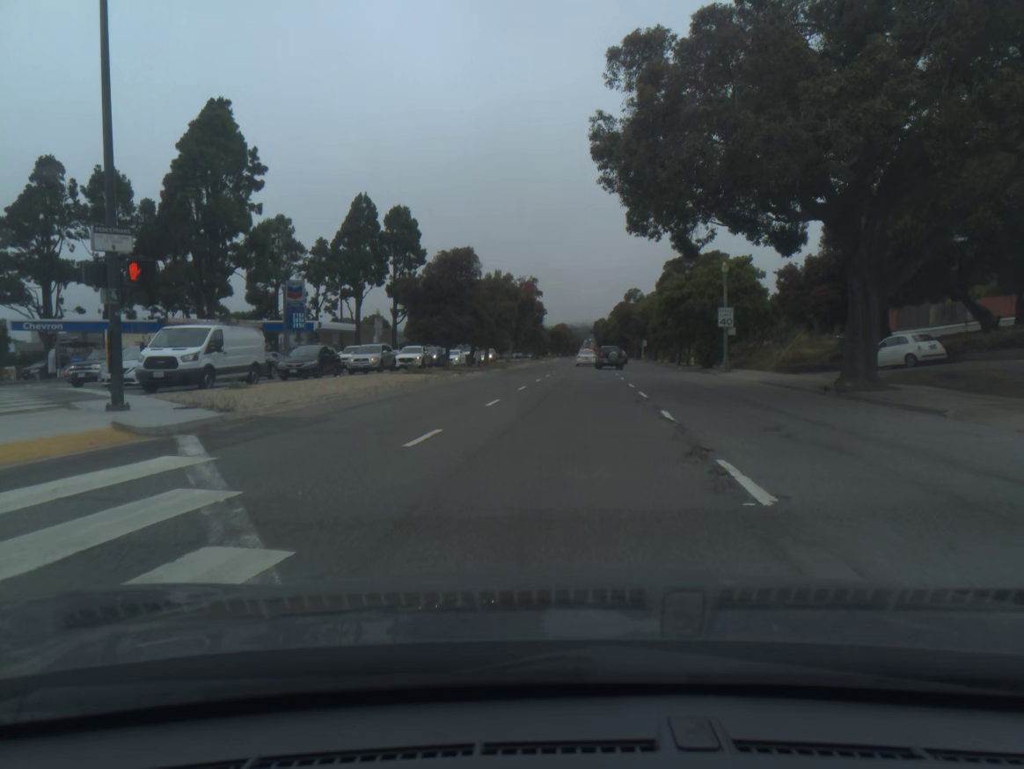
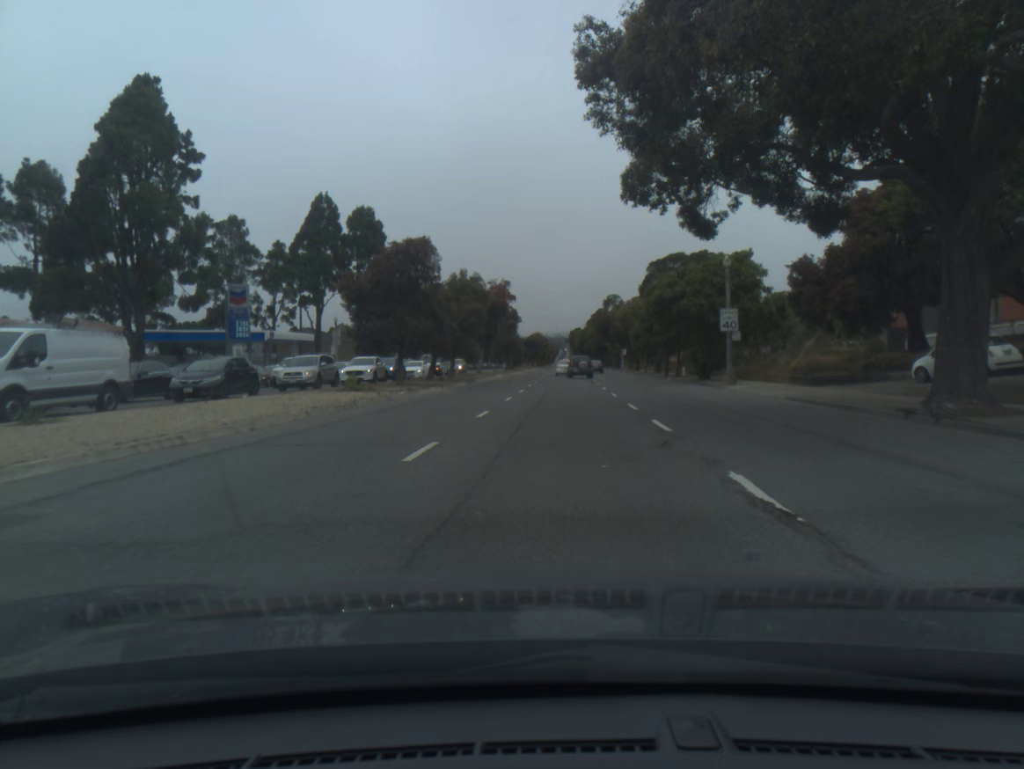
(+0.1, +7.5) m; +2°
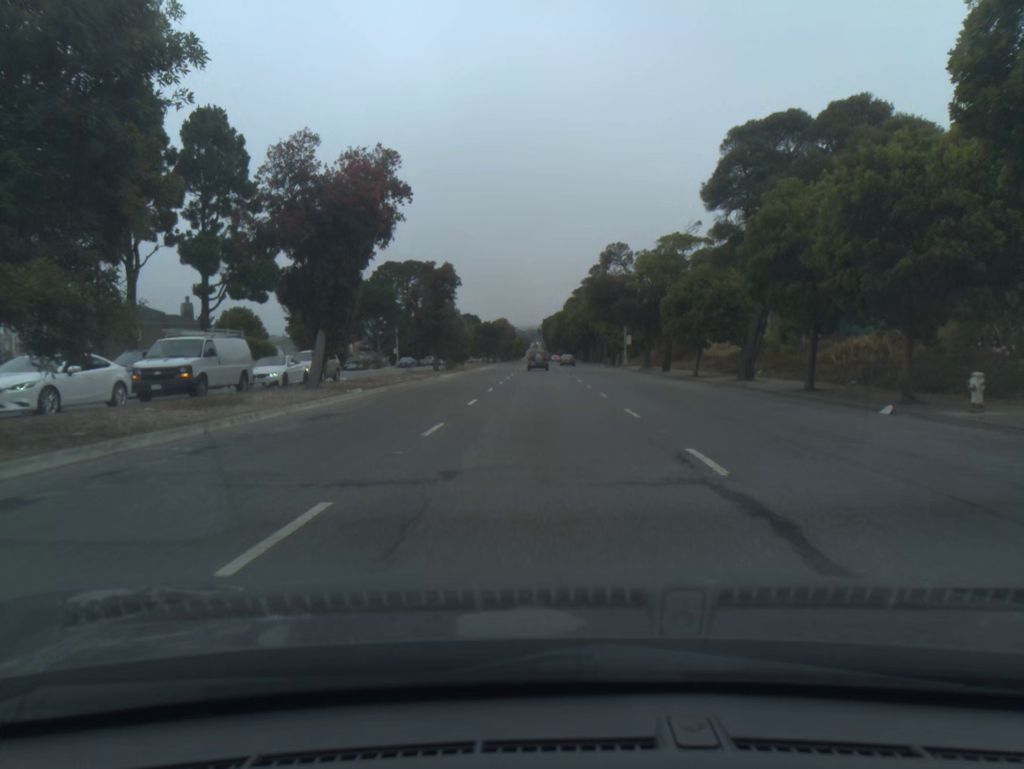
(+1.1, +41.6) m; +2°
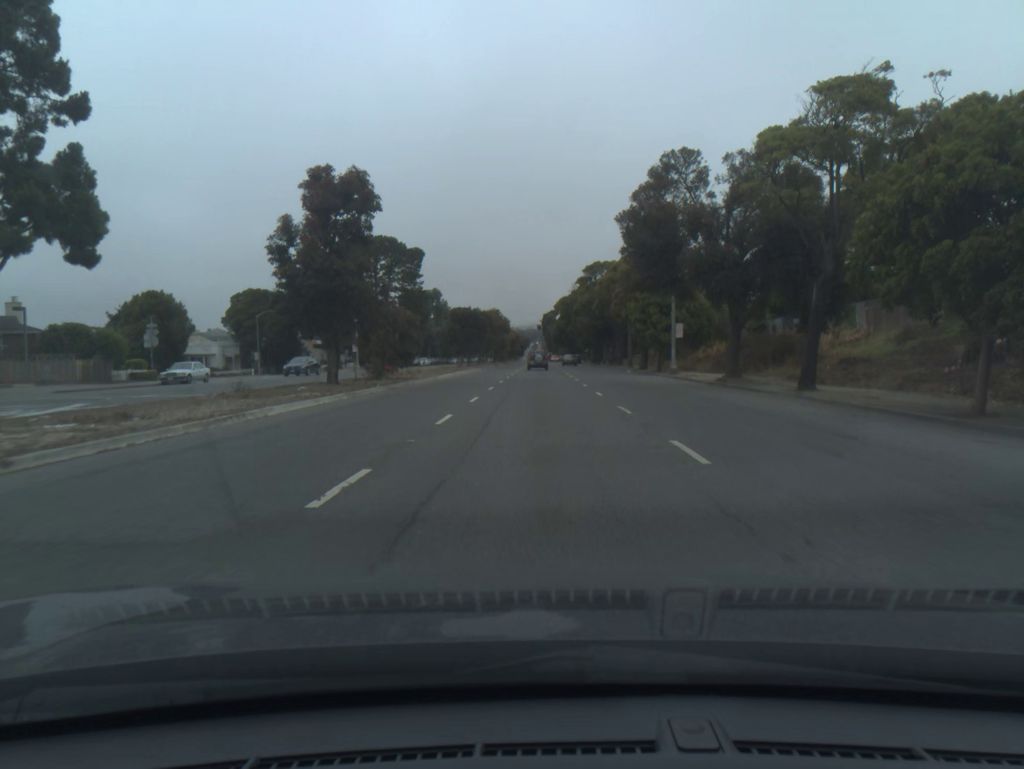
(0.0, +27.8) m; 0°
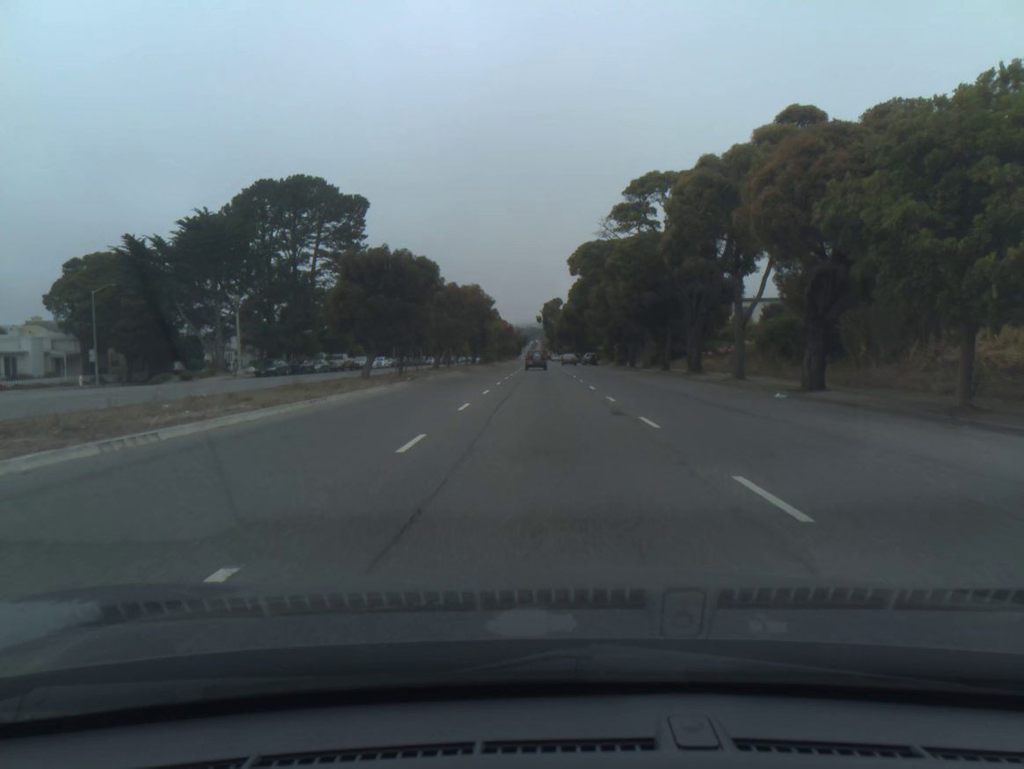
(-0.1, +40.1) m; 0°
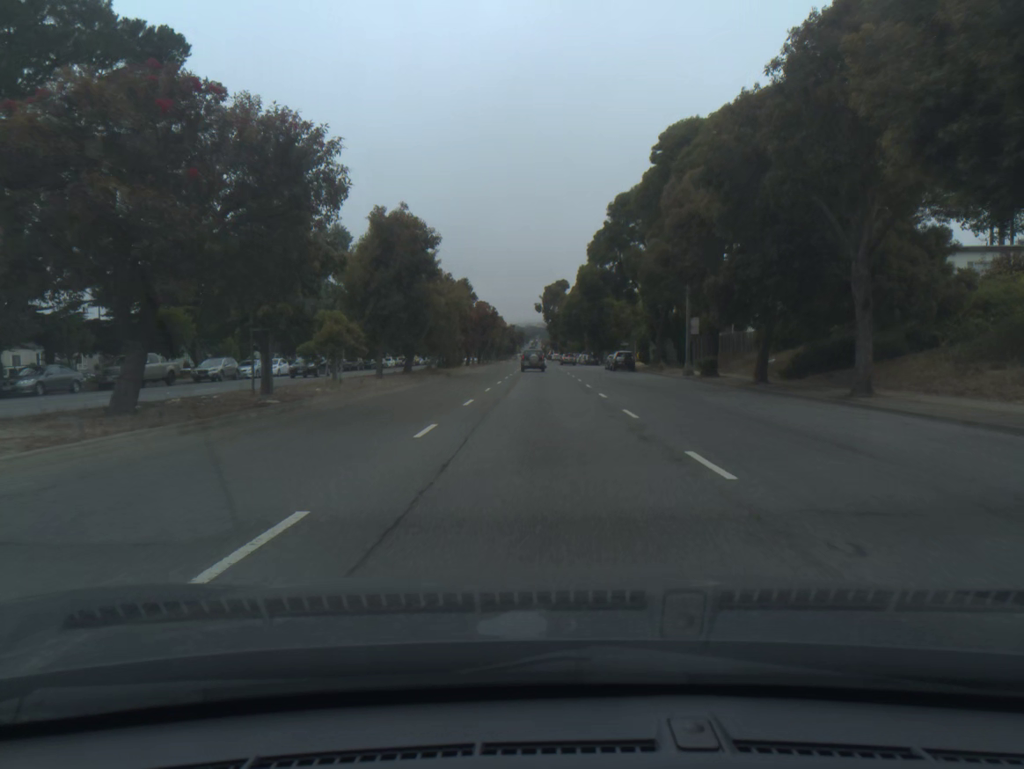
(+0.1, +42.4) m; 0°
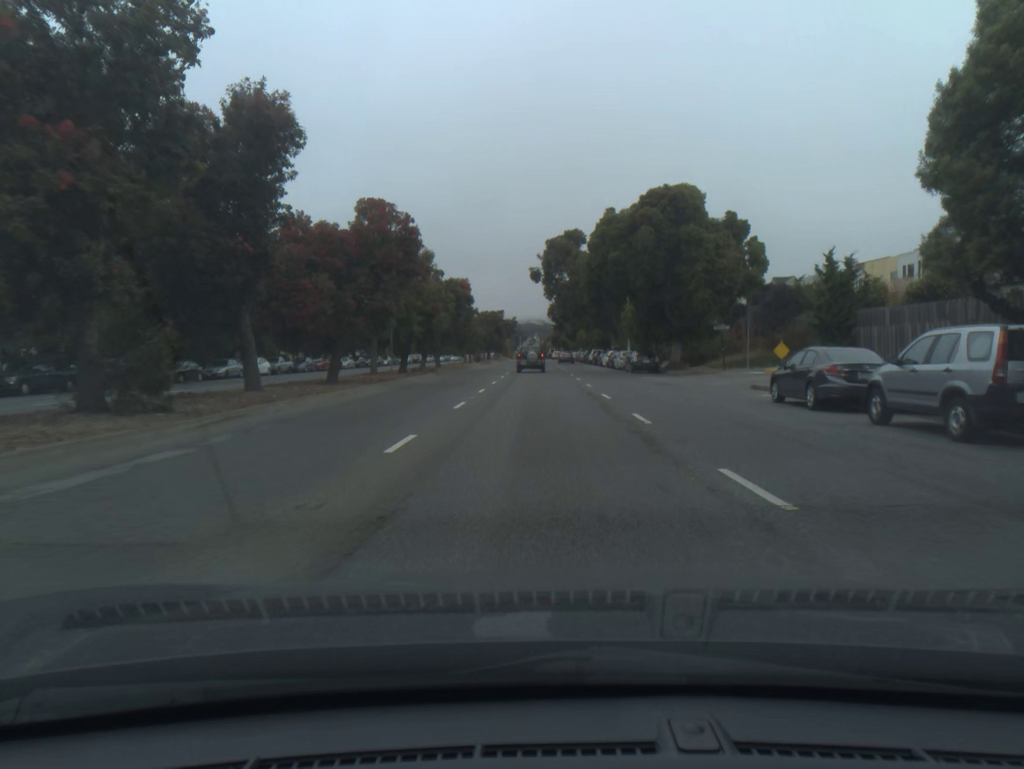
(0.0, +53.0) m; 0°
